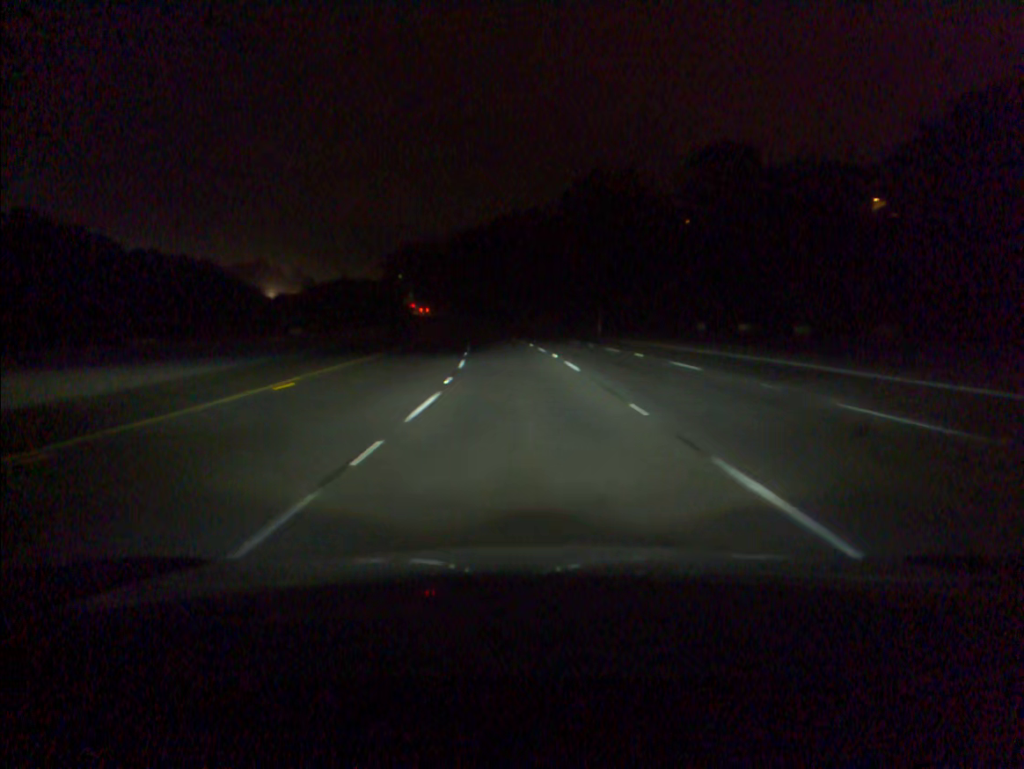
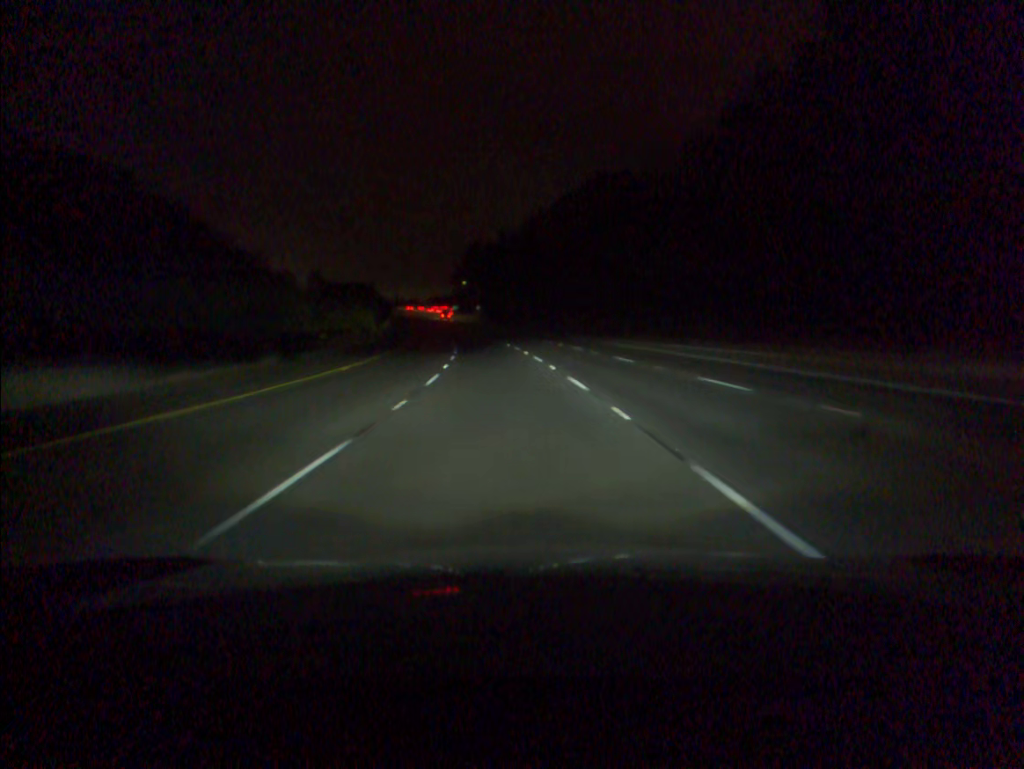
(-4.2, +78.1) m; -6°
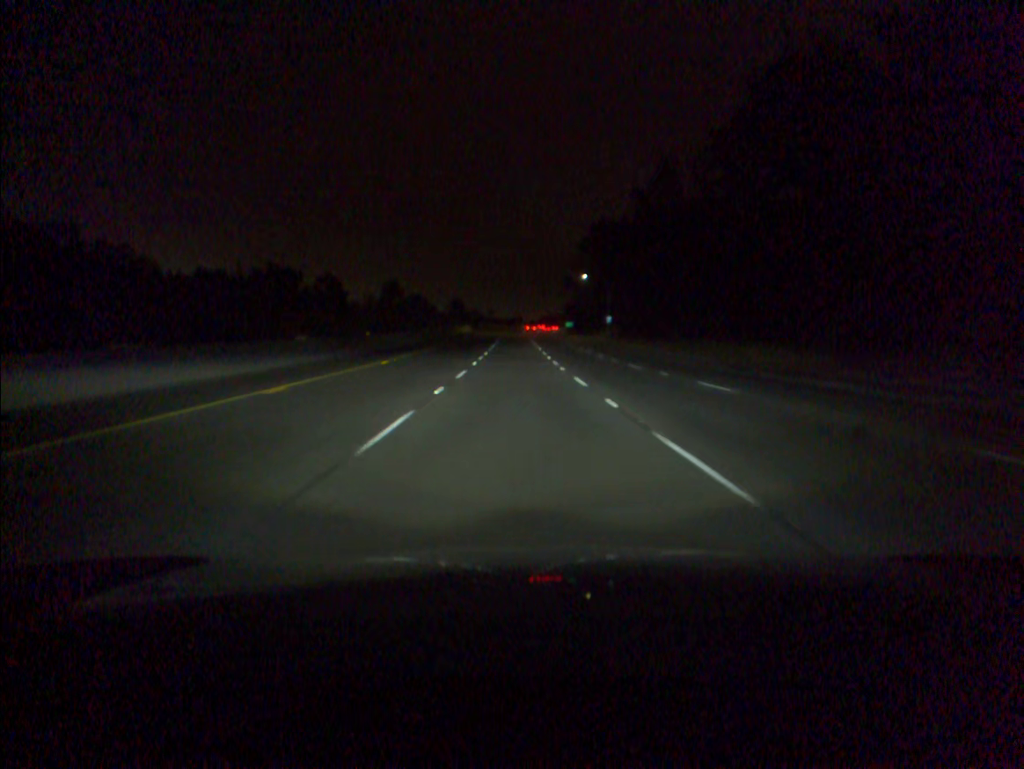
(-8.6, +98.0) m; -8°
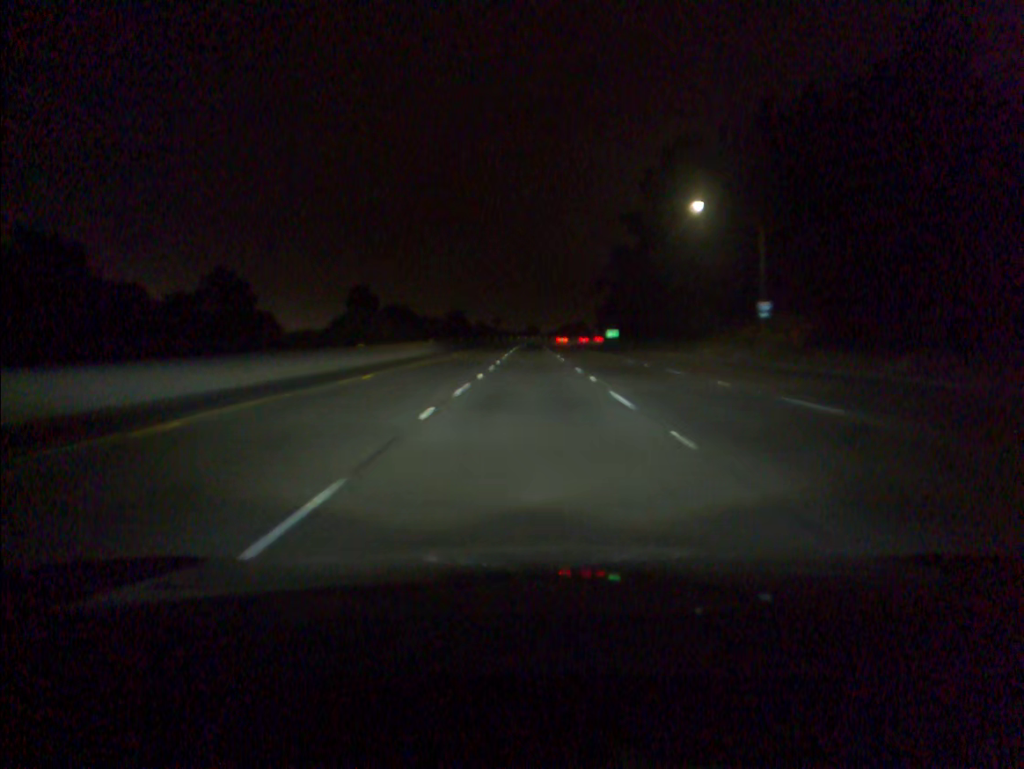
(-1.0, +79.3) m; -1°
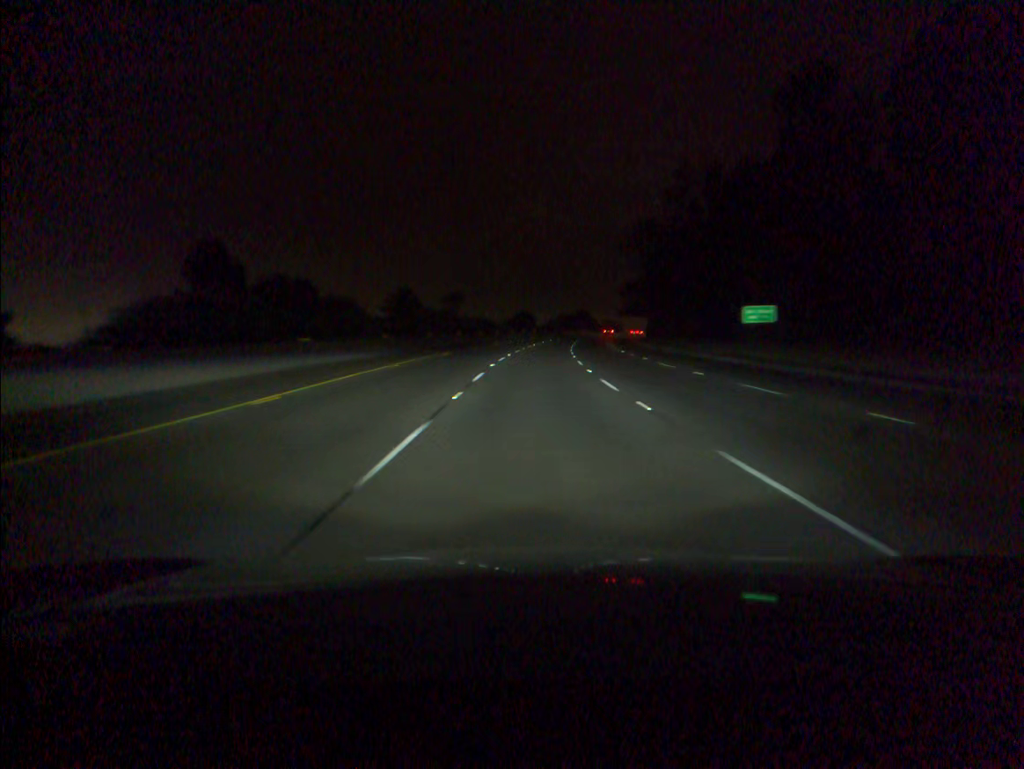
(+0.4, +97.8) m; +1°
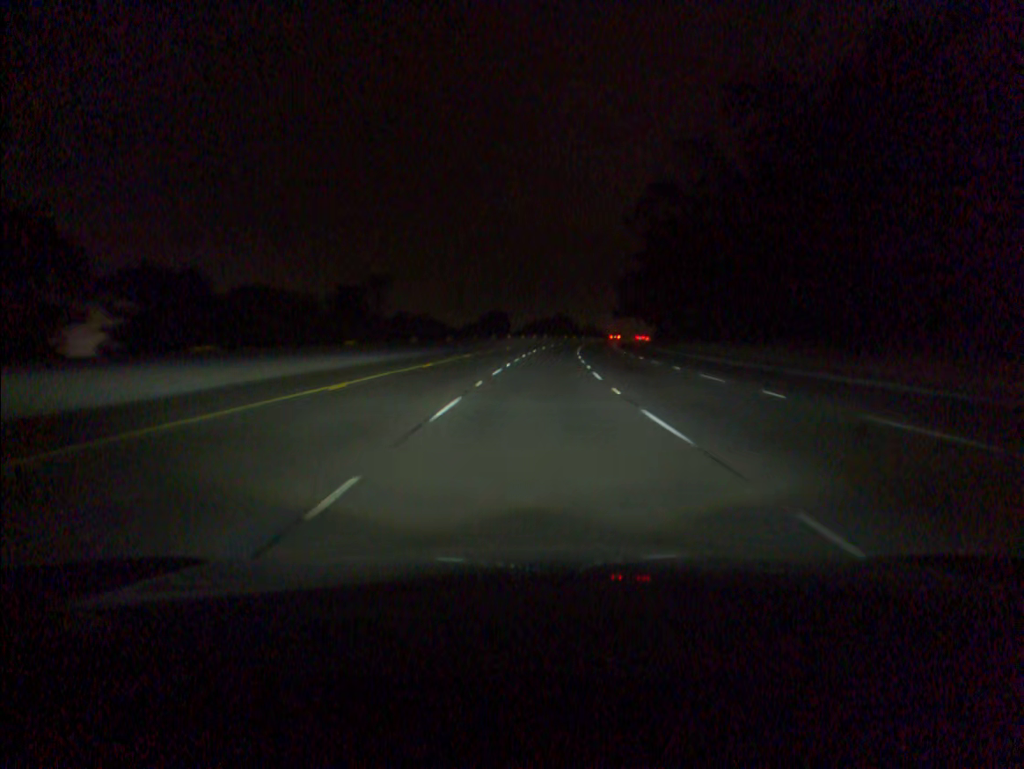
(+0.5, +38.3) m; +2°
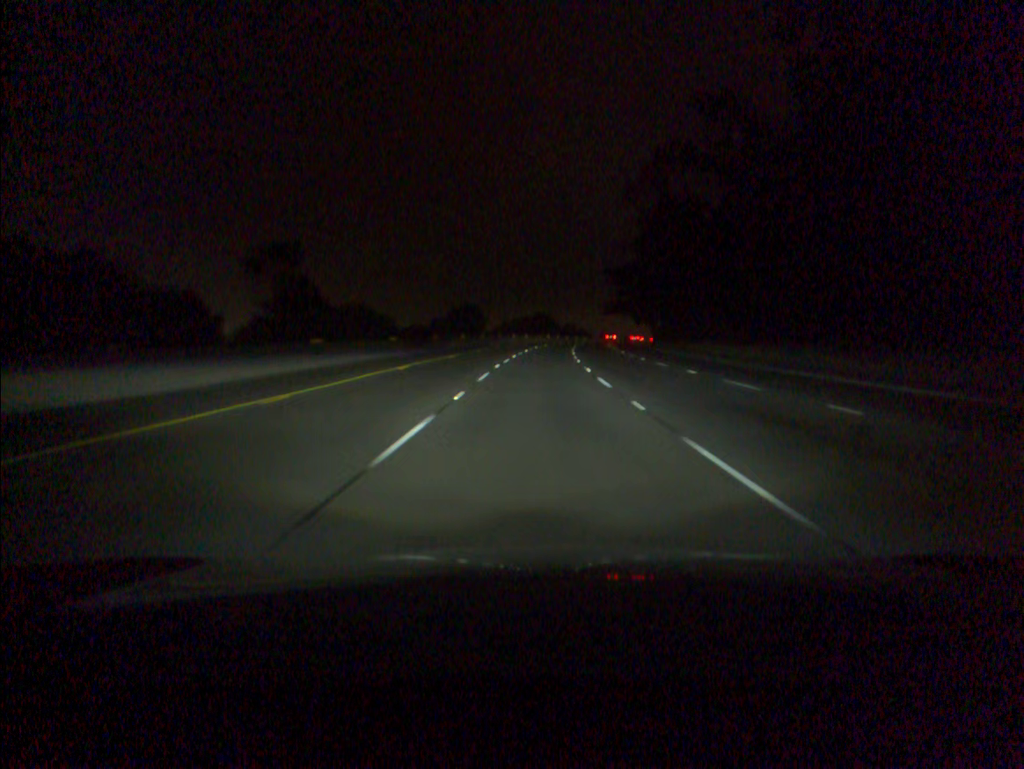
(+0.2, +19.1) m; +2°
